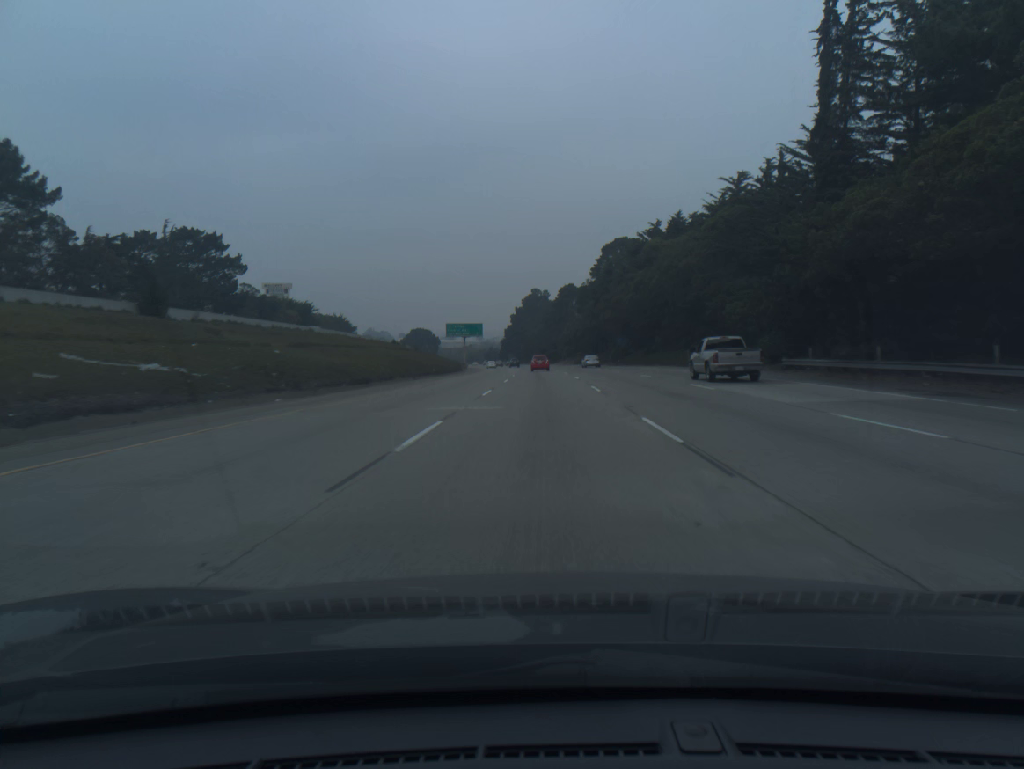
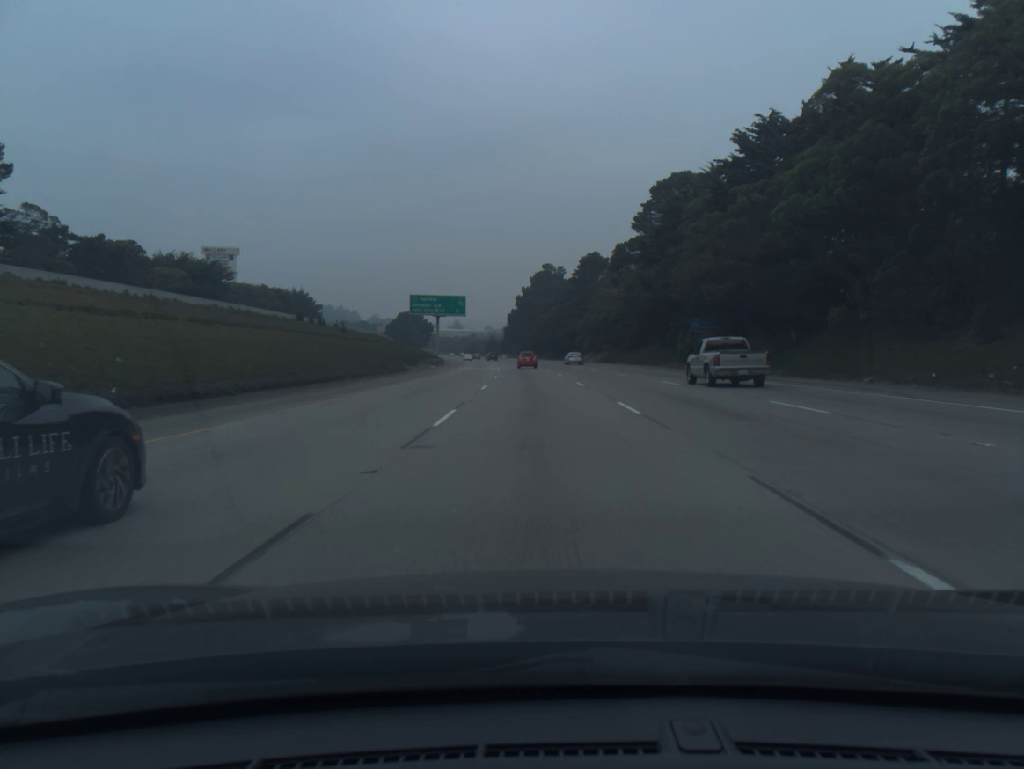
(-0.3, +53.8) m; -1°
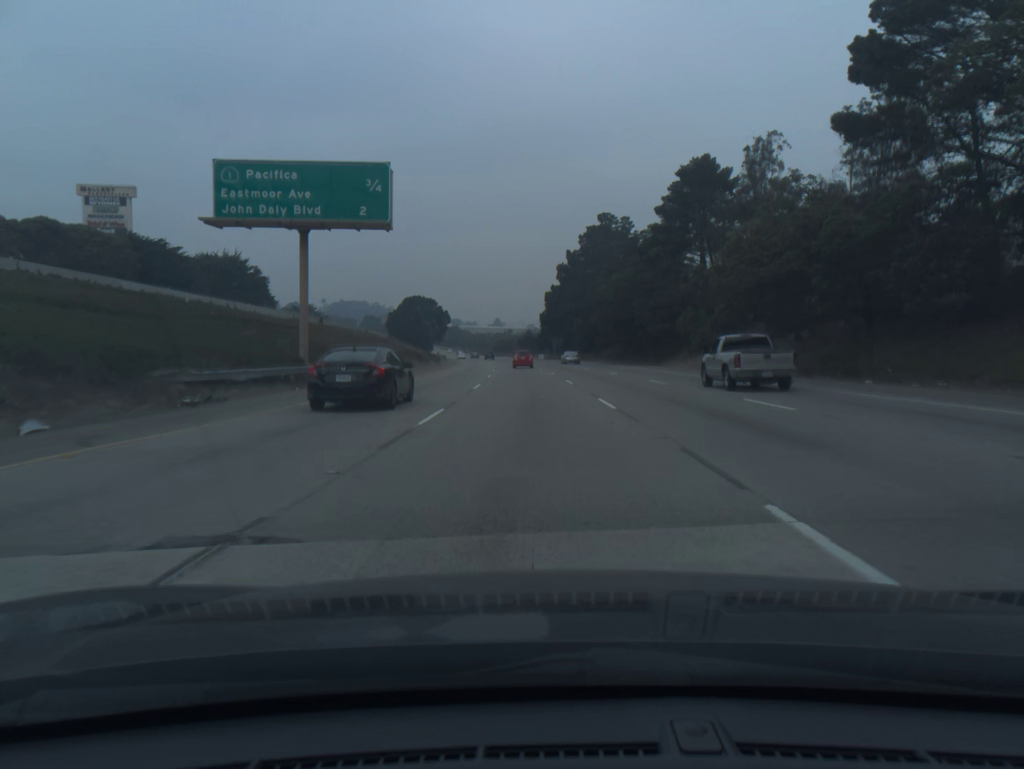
(-1.8, +71.4) m; -3°
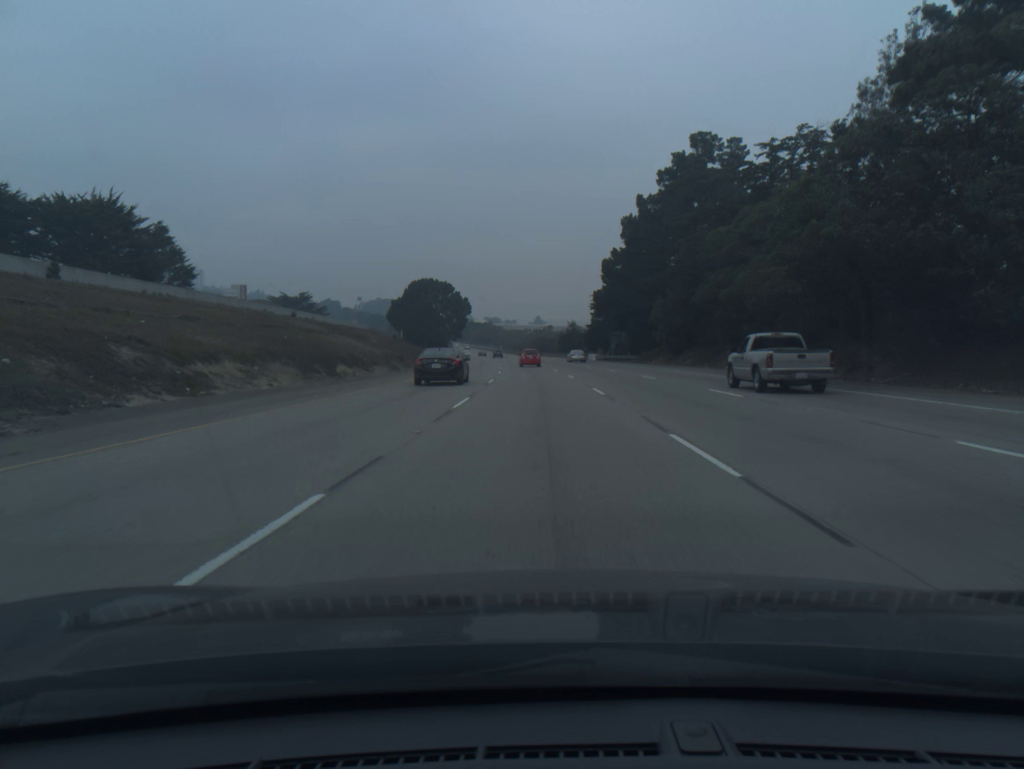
(-1.5, +53.2) m; -3°
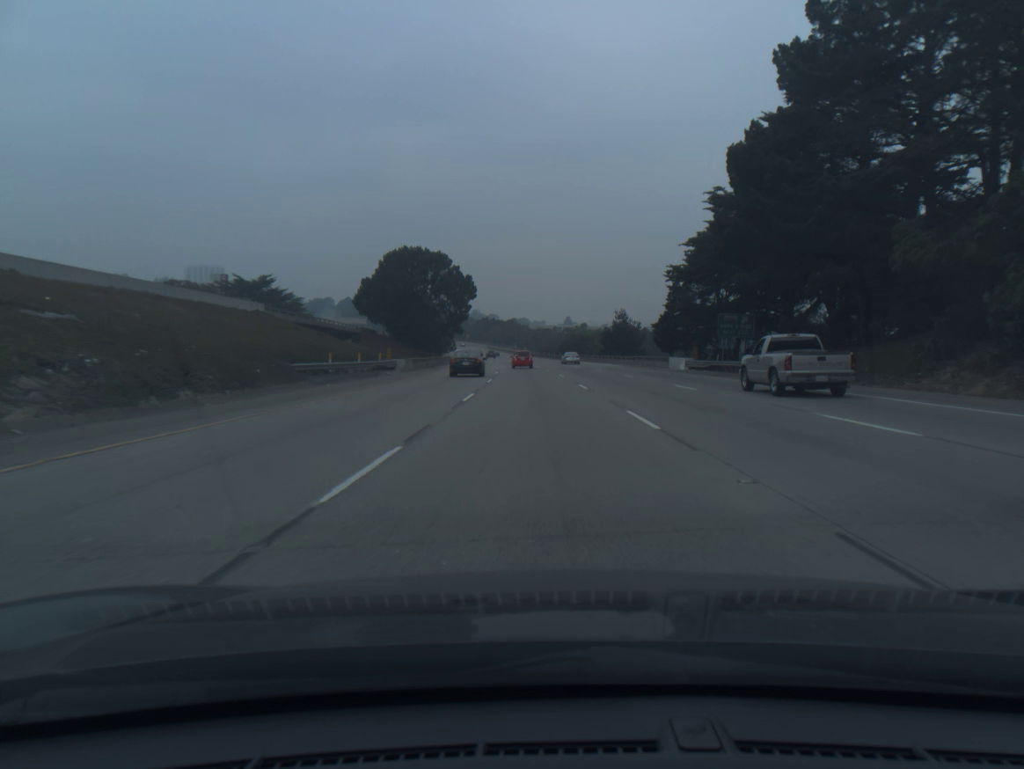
(-1.0, +53.3) m; -2°
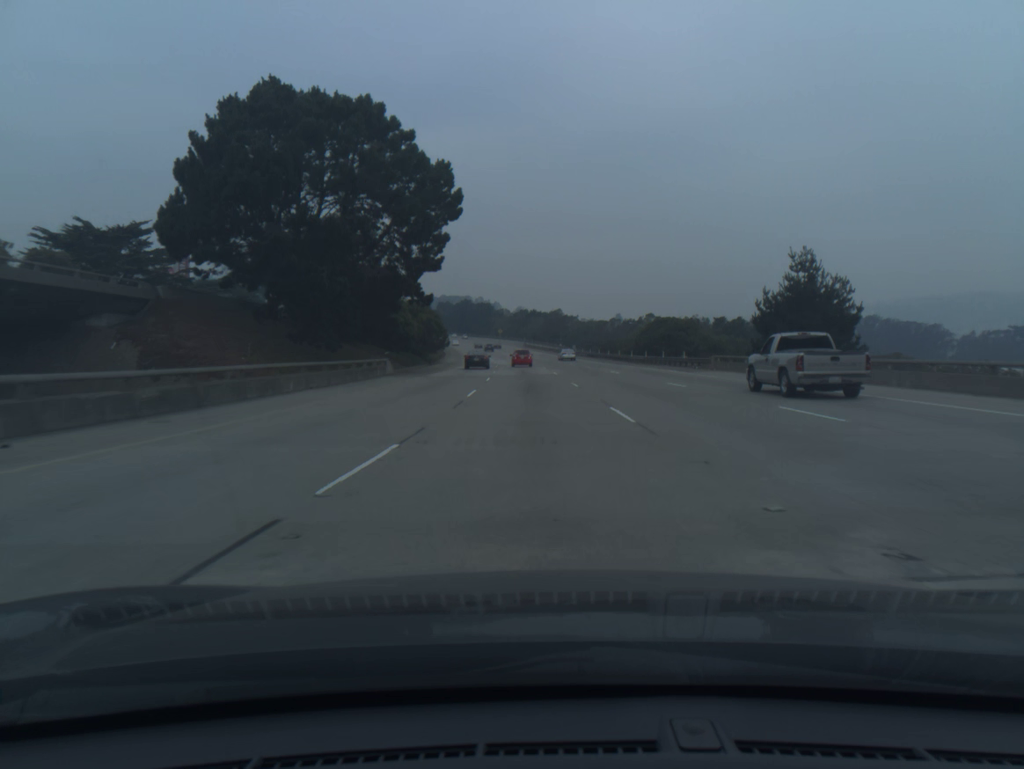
(-2.0, +71.2) m; -3°
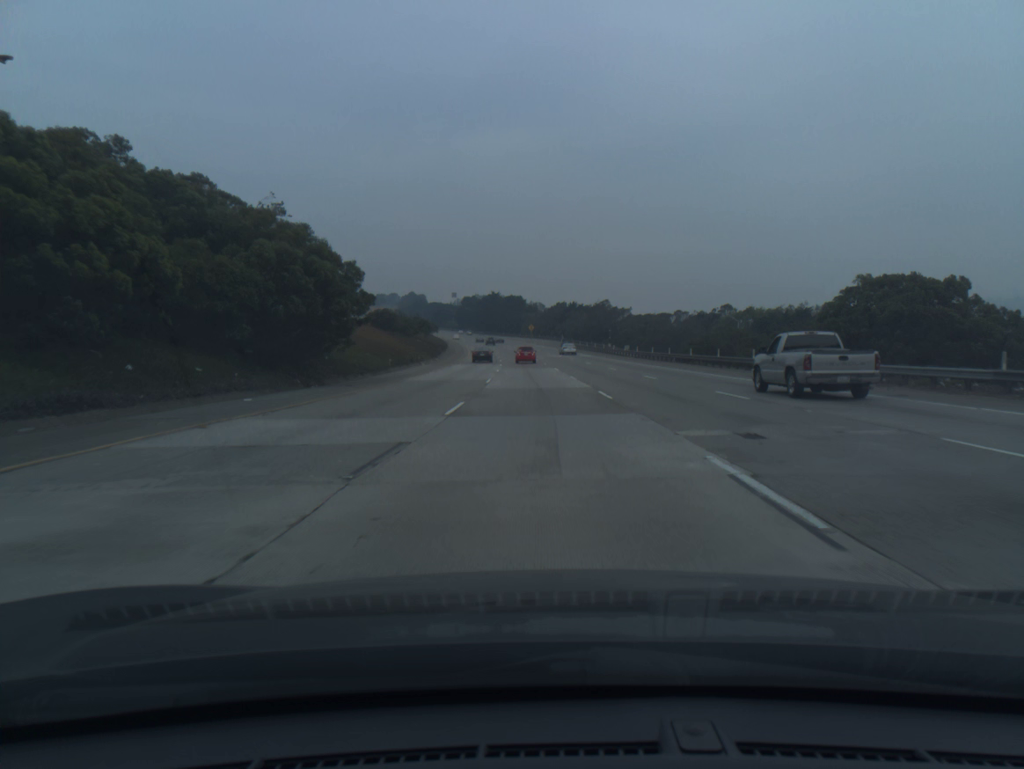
(-1.4, +53.7) m; -3°
